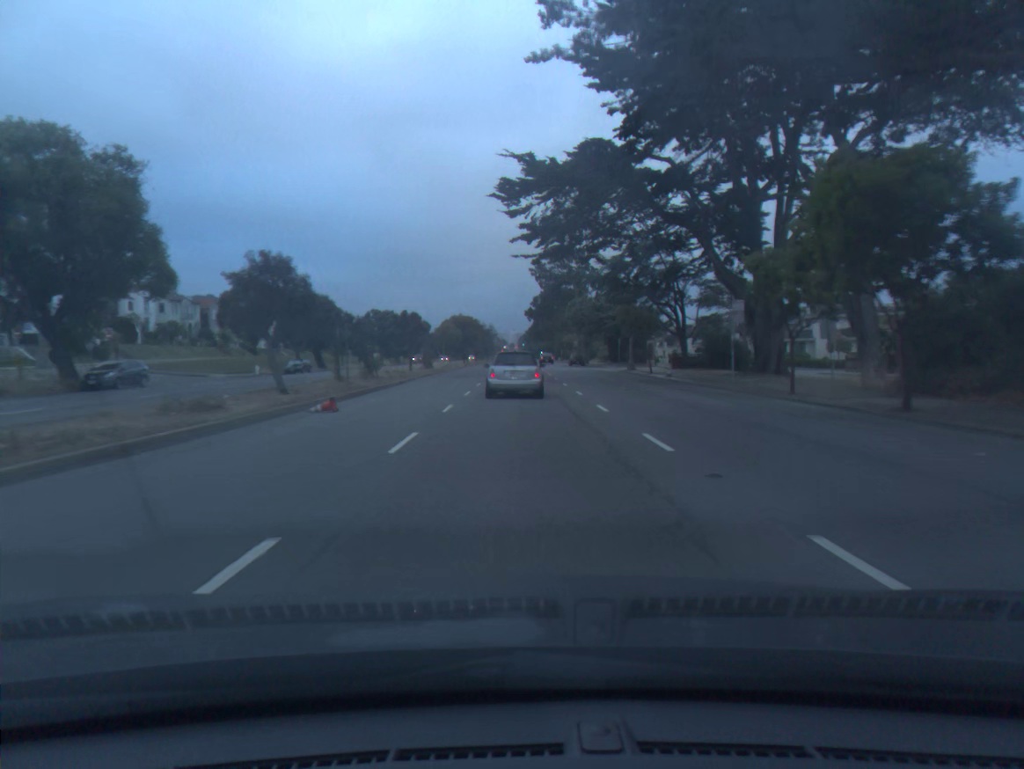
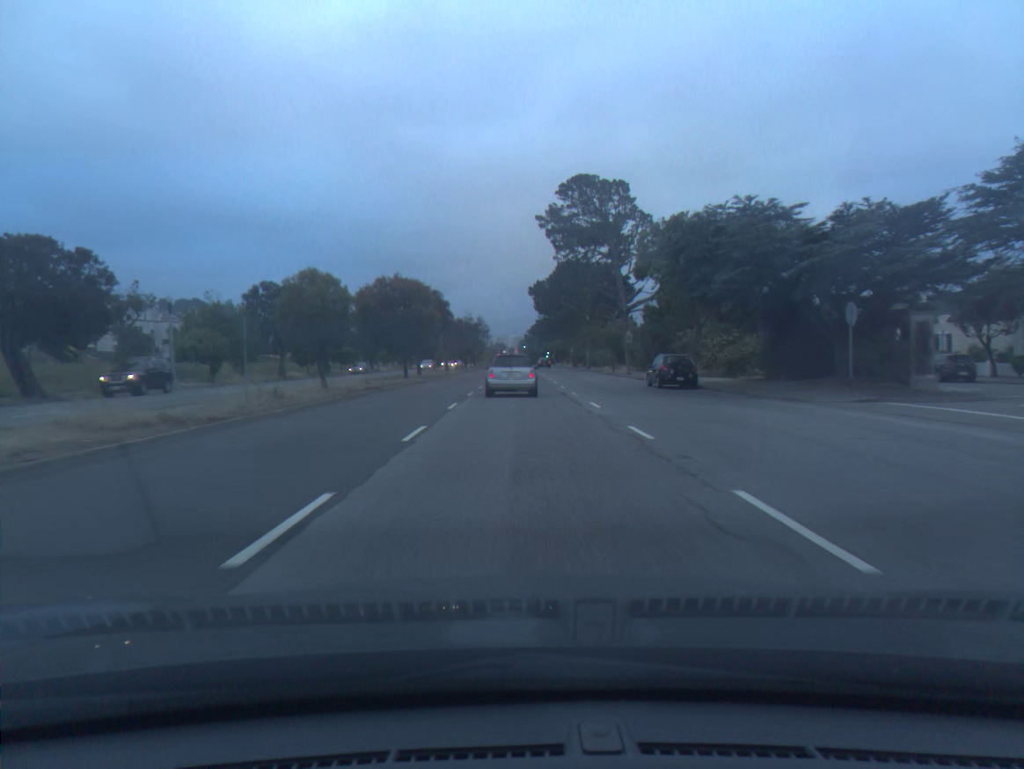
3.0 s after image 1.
(0.0, +56.9) m; 0°
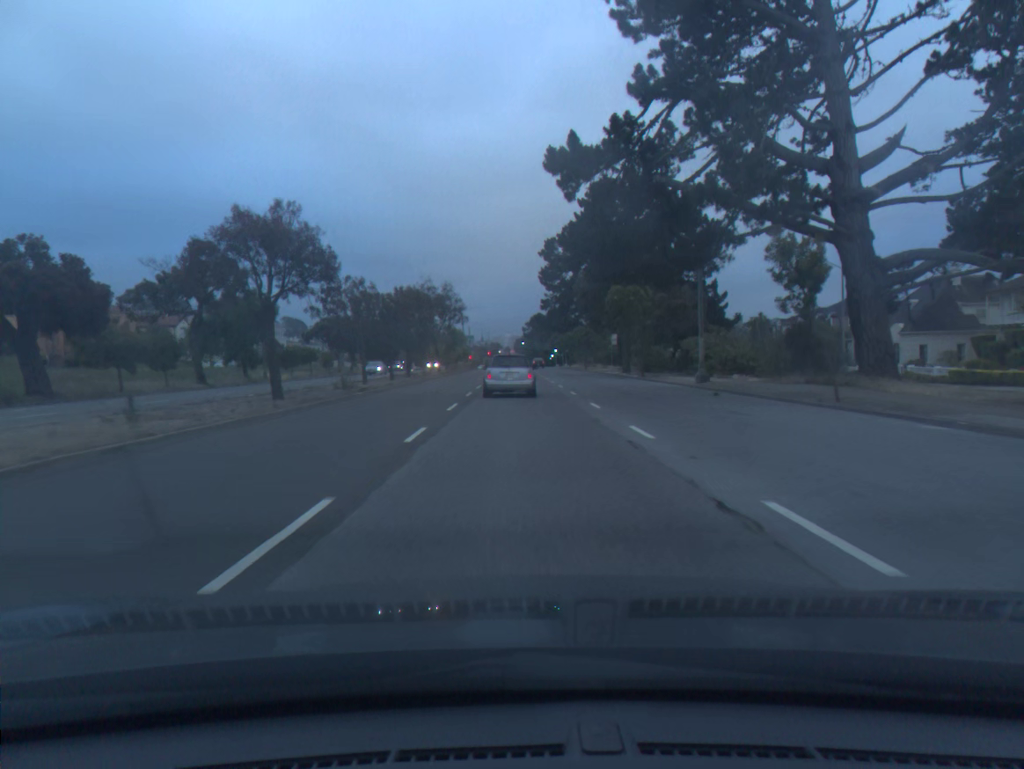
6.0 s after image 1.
(-0.1, +58.3) m; 0°
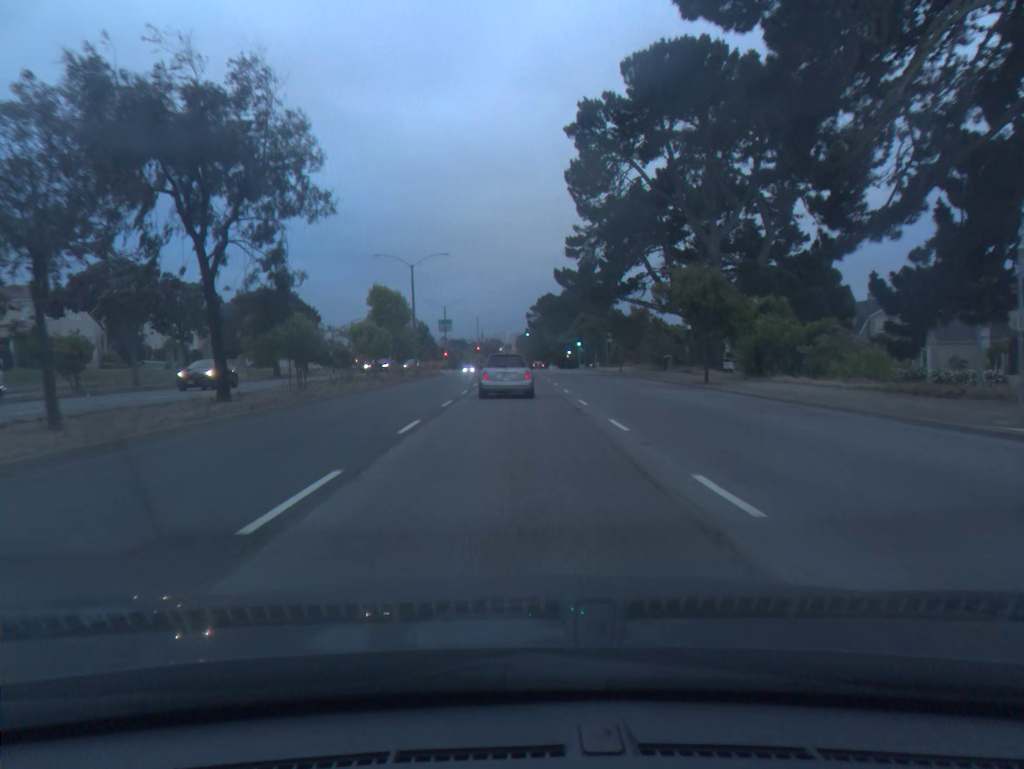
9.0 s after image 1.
(0.0, +57.3) m; 0°
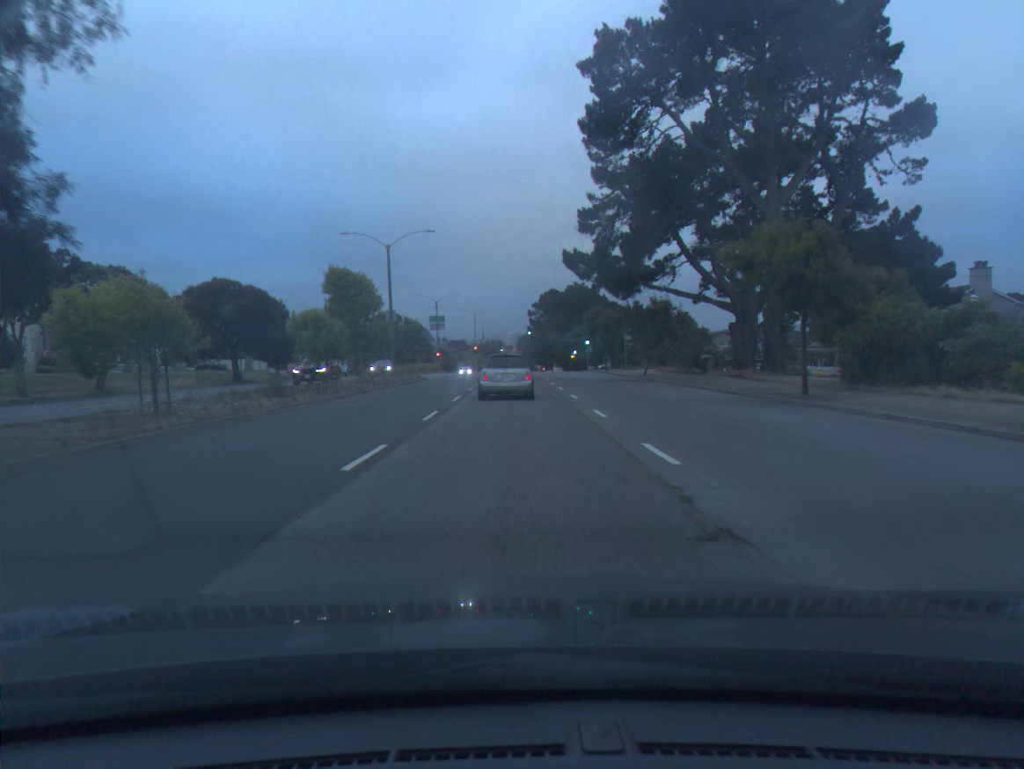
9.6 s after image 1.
(0.0, +11.3) m; 0°
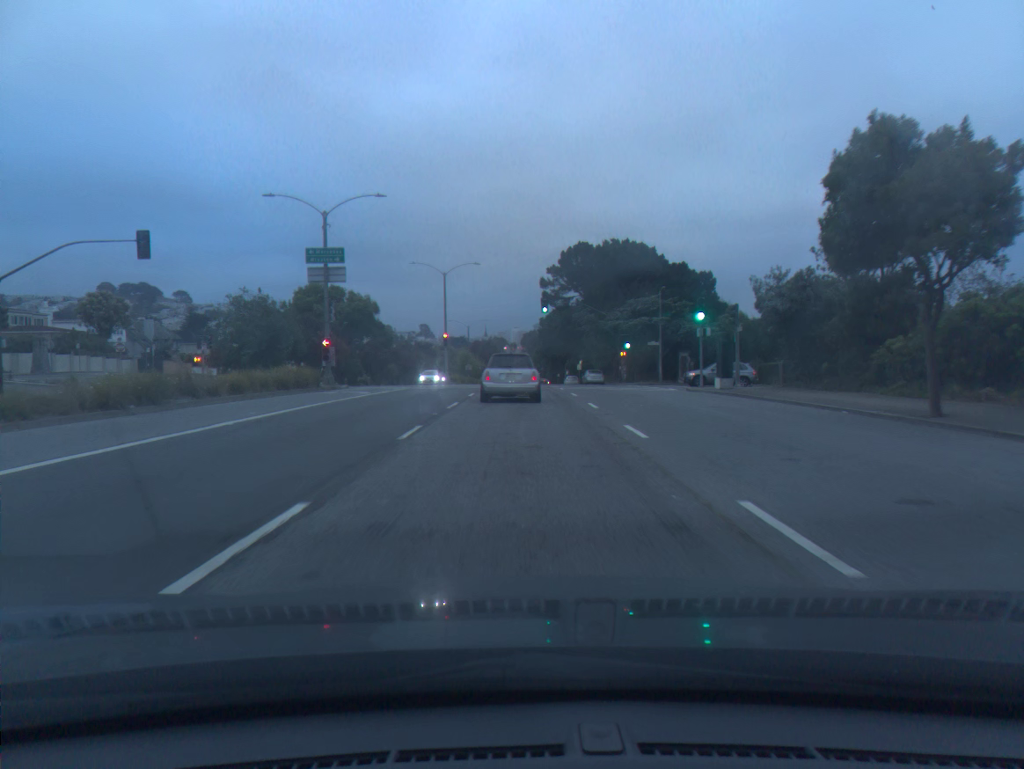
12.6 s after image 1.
(-0.1, +55.4) m; 0°
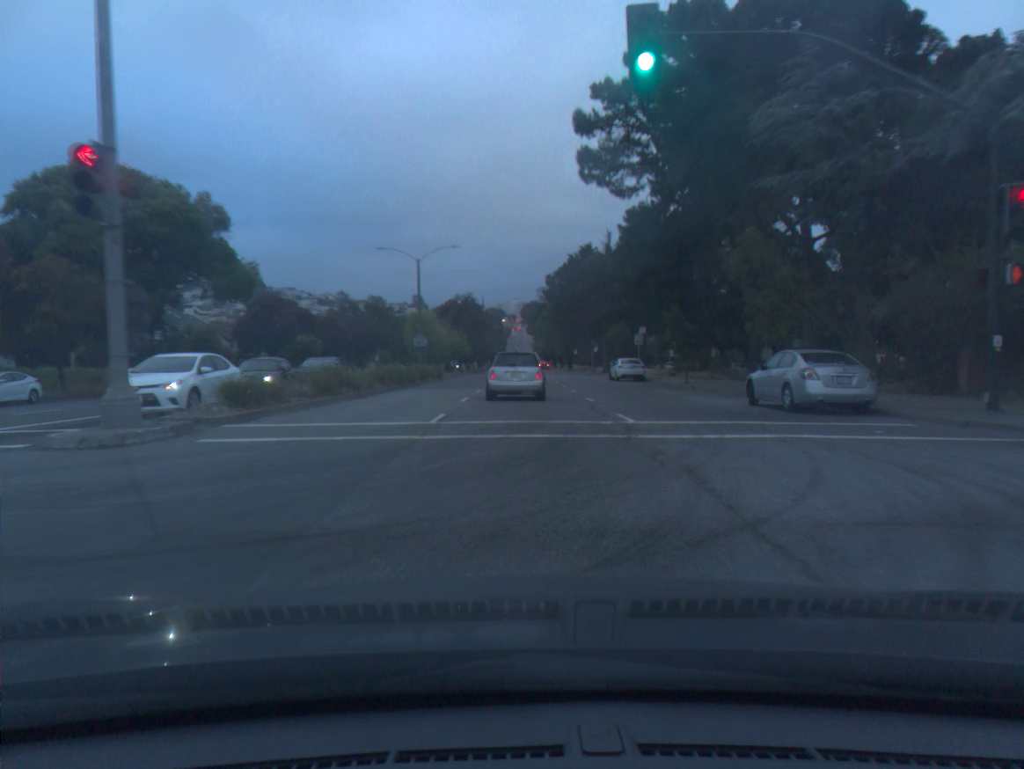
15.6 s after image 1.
(-0.1, +53.6) m; 0°
